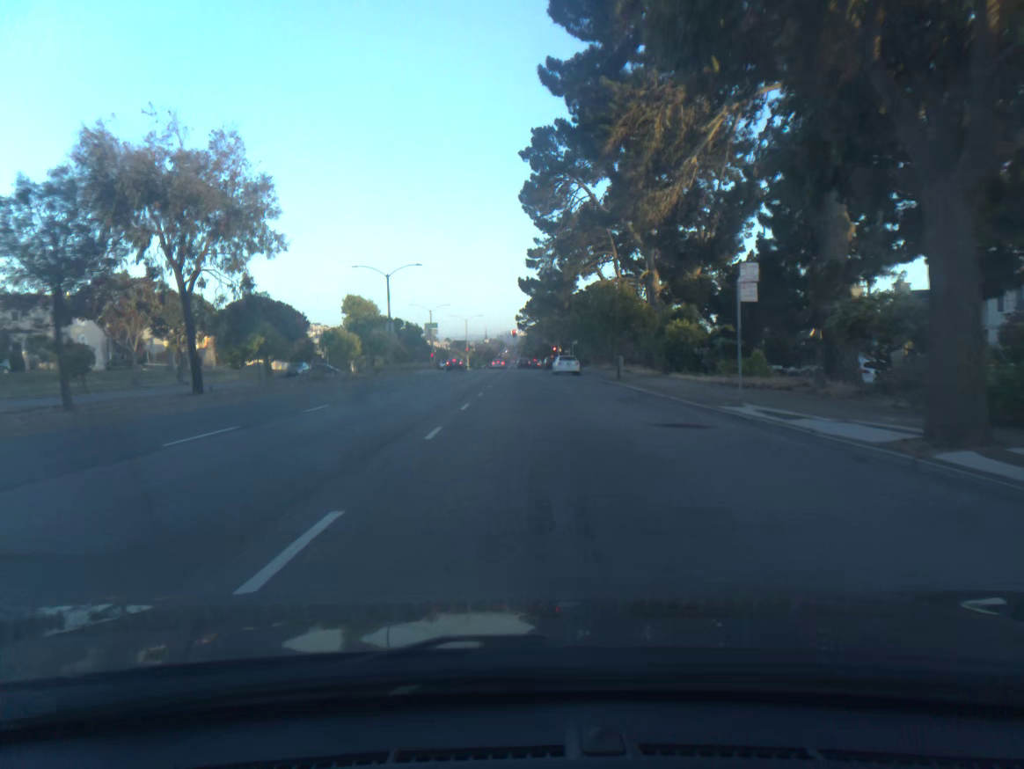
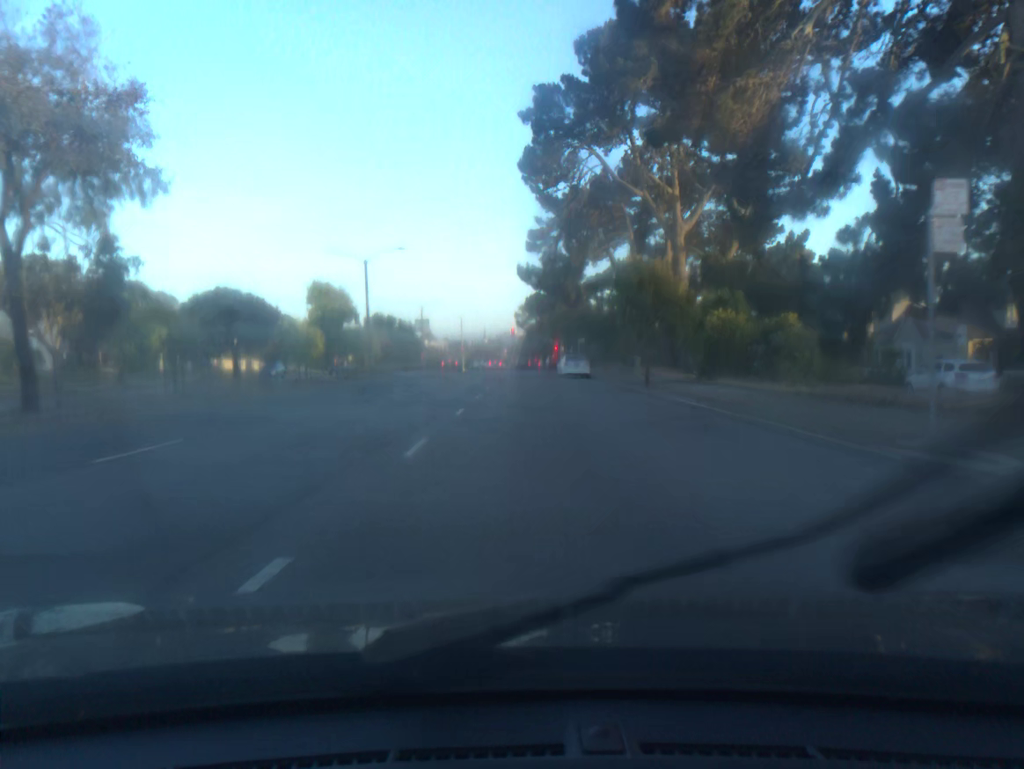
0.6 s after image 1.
(0.0, +9.0) m; 0°
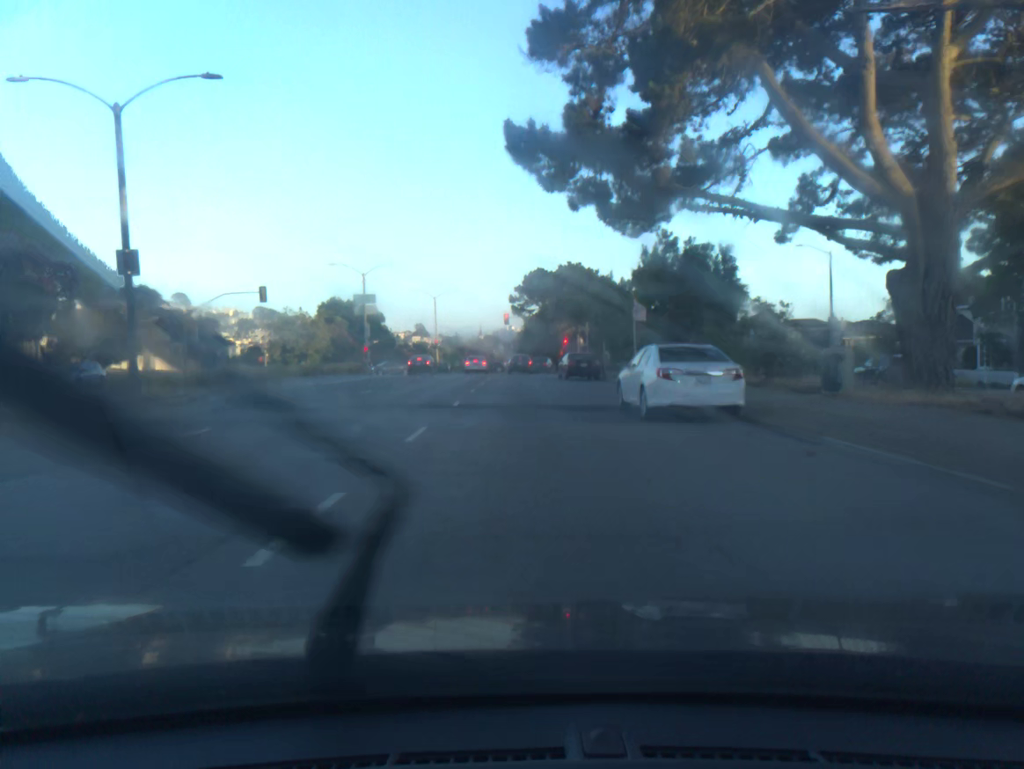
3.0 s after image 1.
(+0.2, +34.6) m; 0°
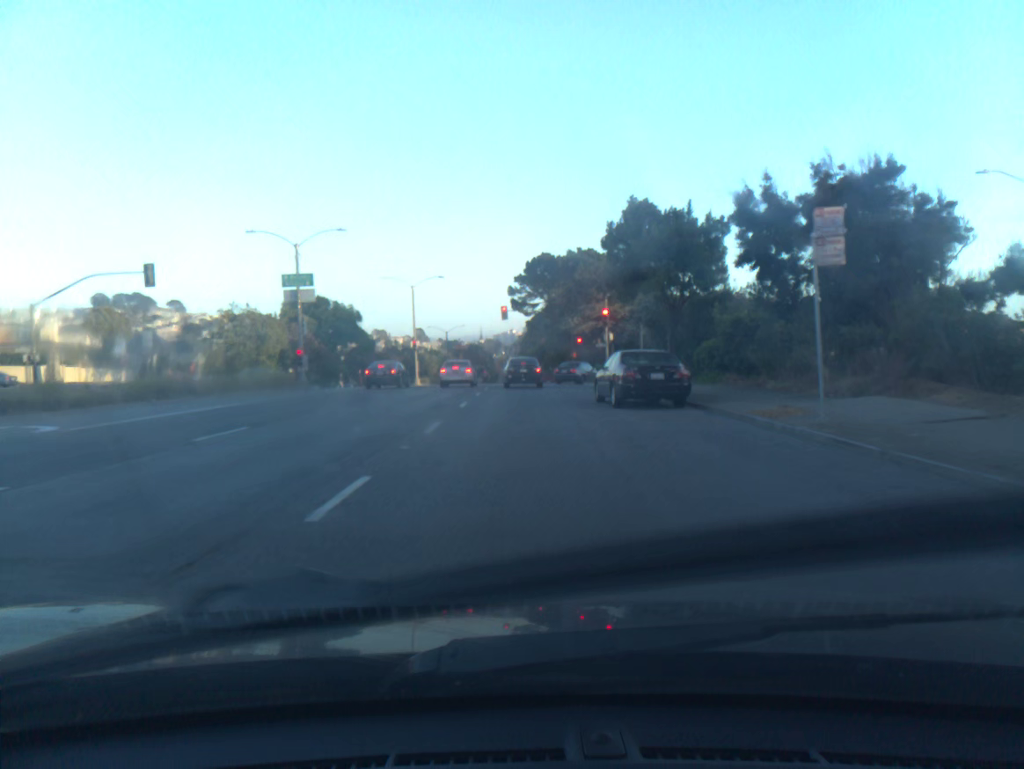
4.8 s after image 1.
(-0.1, +20.4) m; -1°
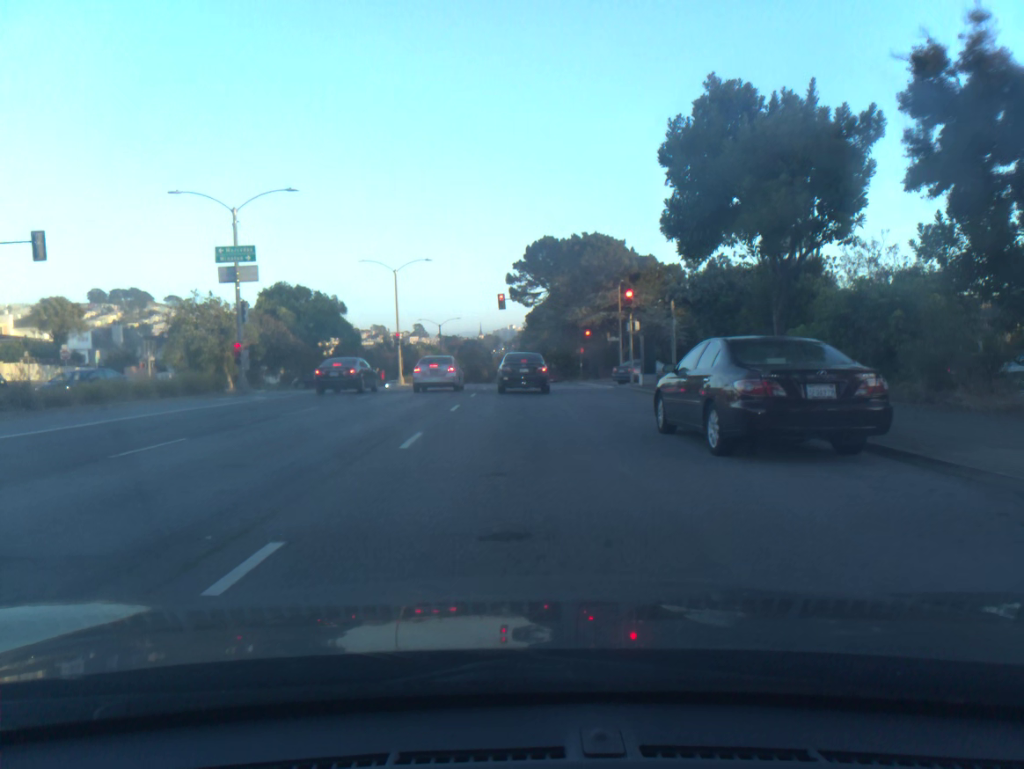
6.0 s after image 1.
(0.0, +10.3) m; 0°
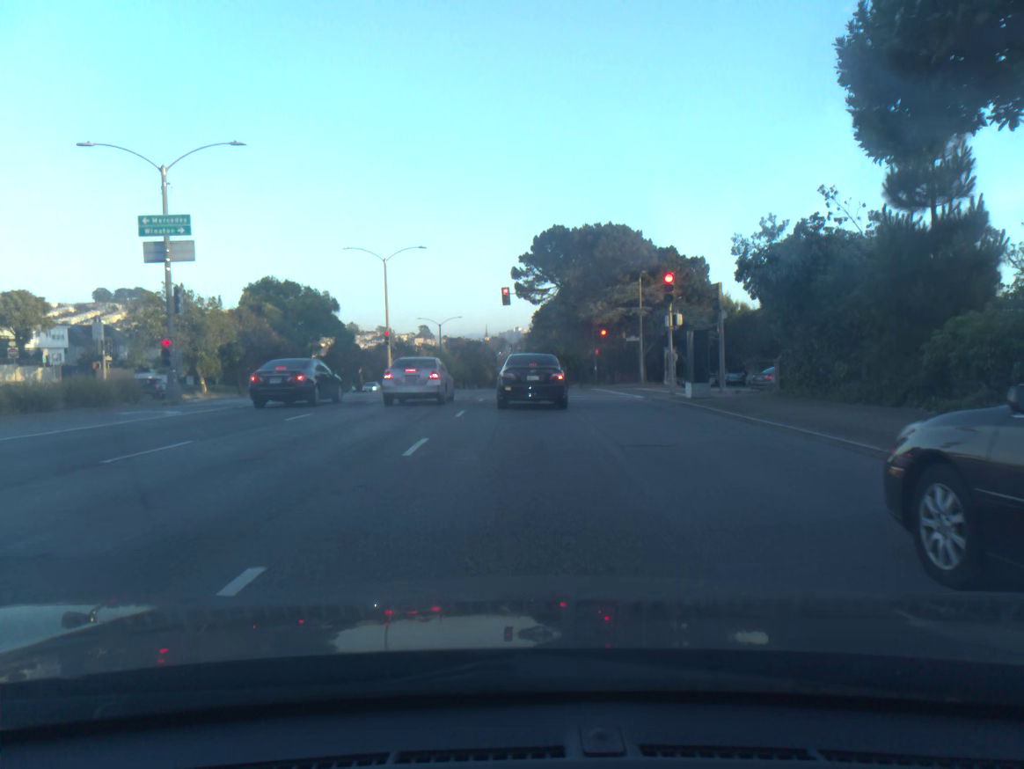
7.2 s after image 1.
(-0.1, +8.1) m; -1°
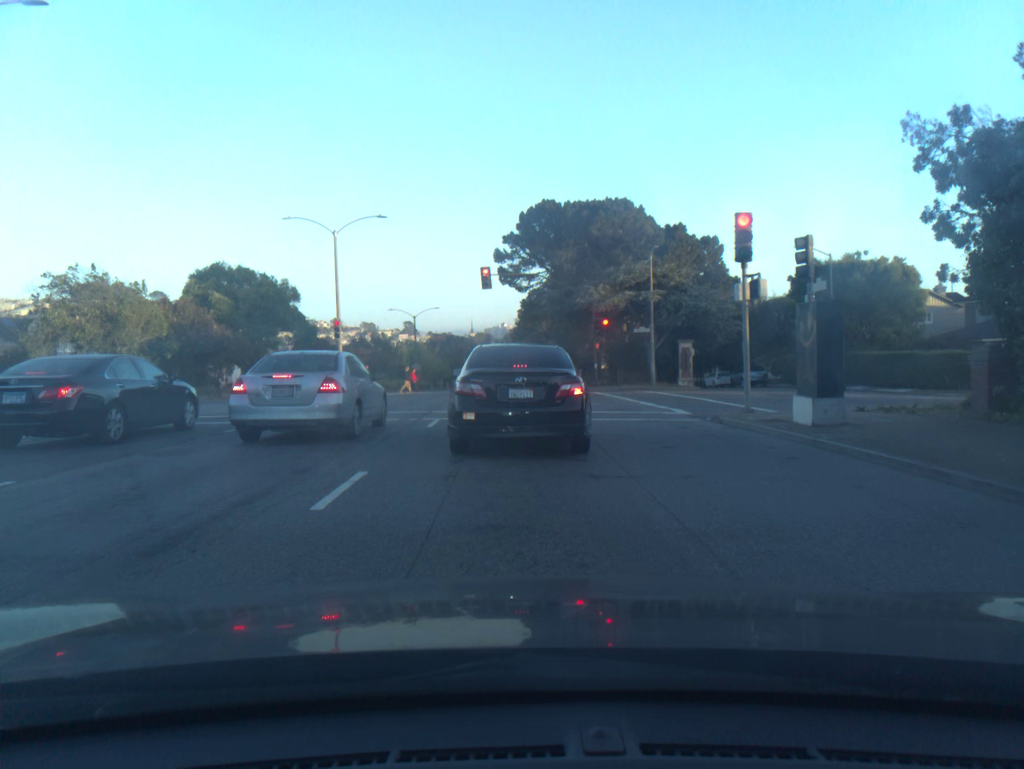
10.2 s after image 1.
(+0.2, +11.0) m; +2°
